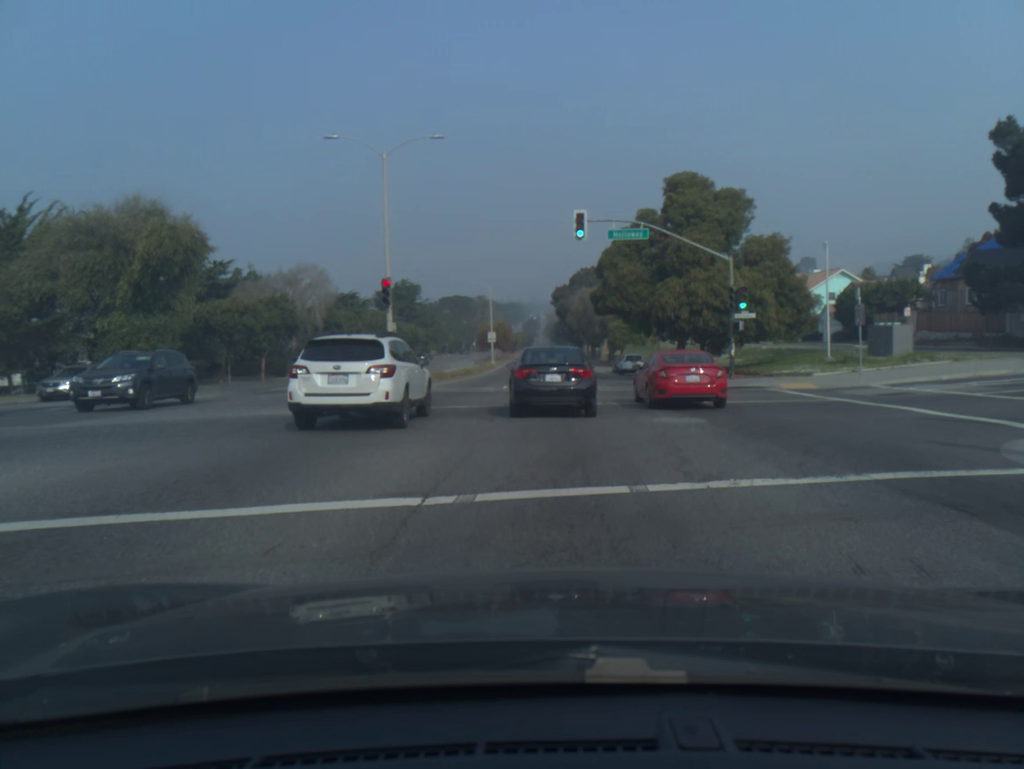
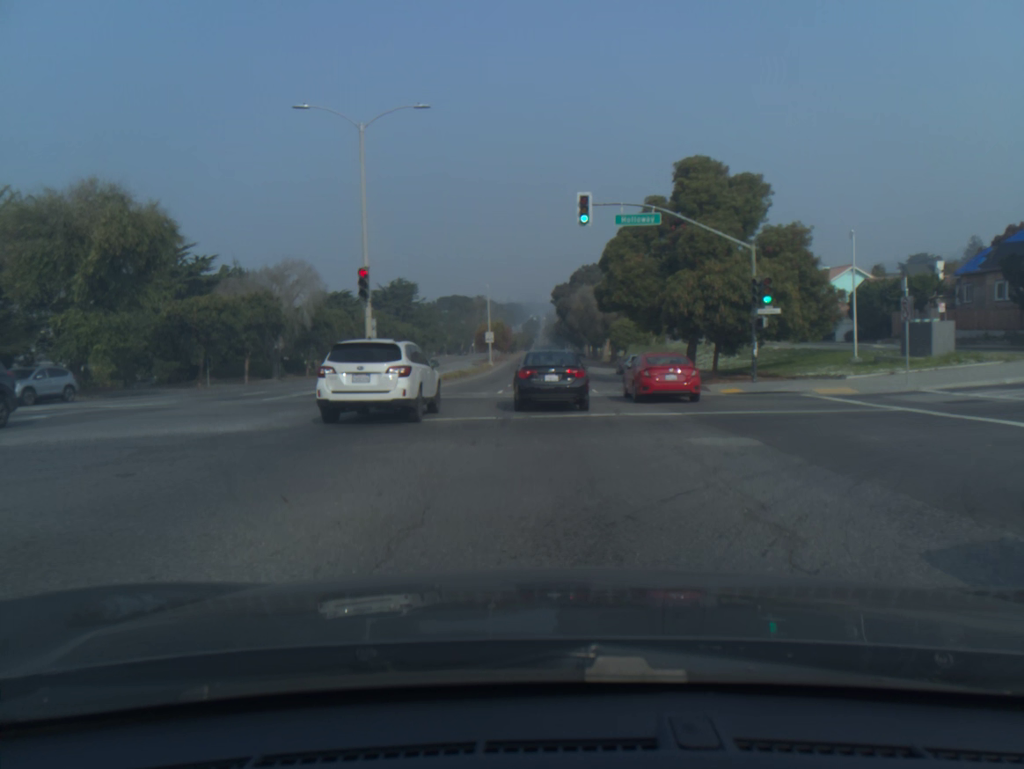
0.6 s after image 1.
(0.0, +3.7) m; 0°
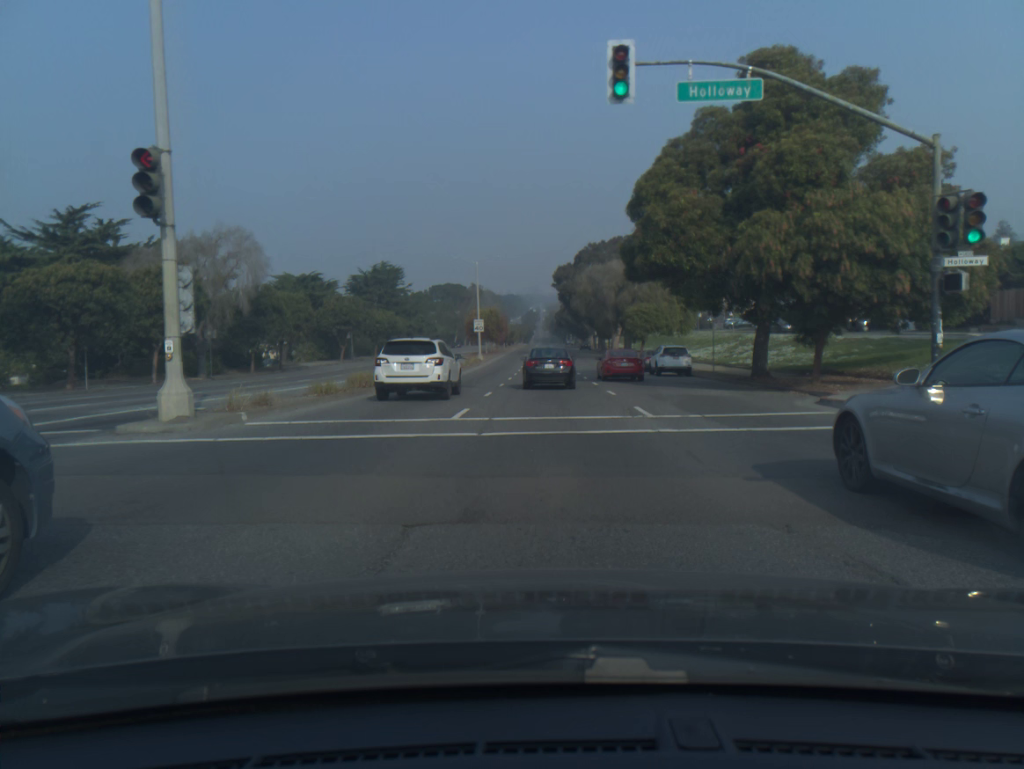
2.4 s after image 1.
(0.0, +14.2) m; 0°
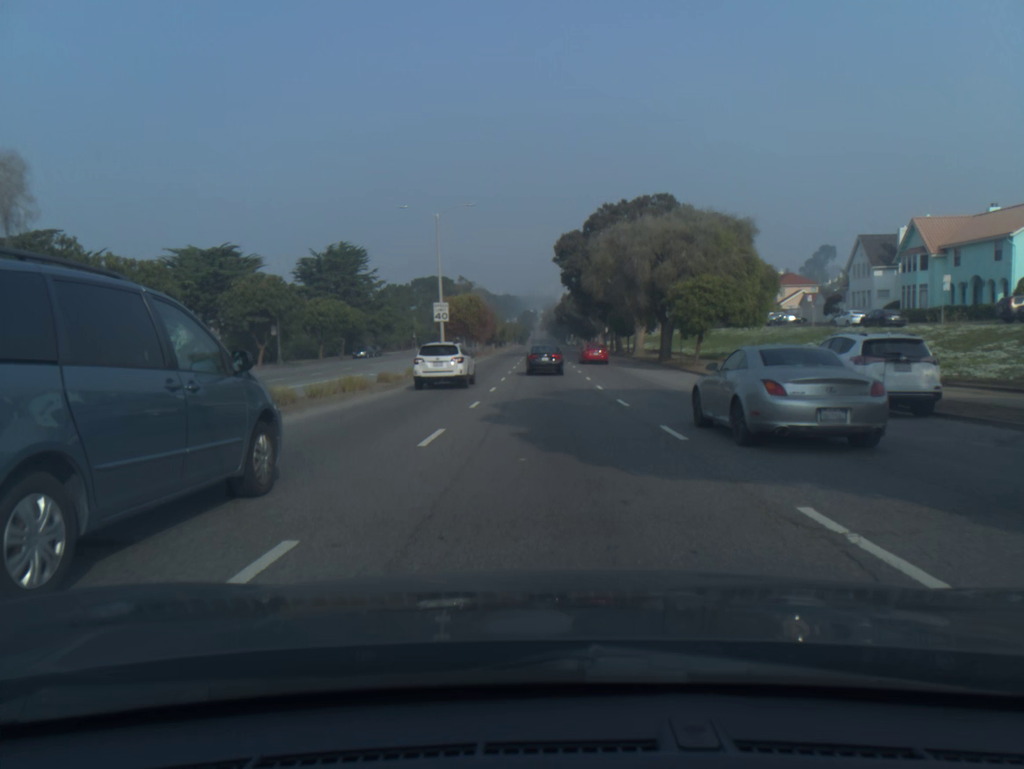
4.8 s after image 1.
(0.0, +25.9) m; 0°
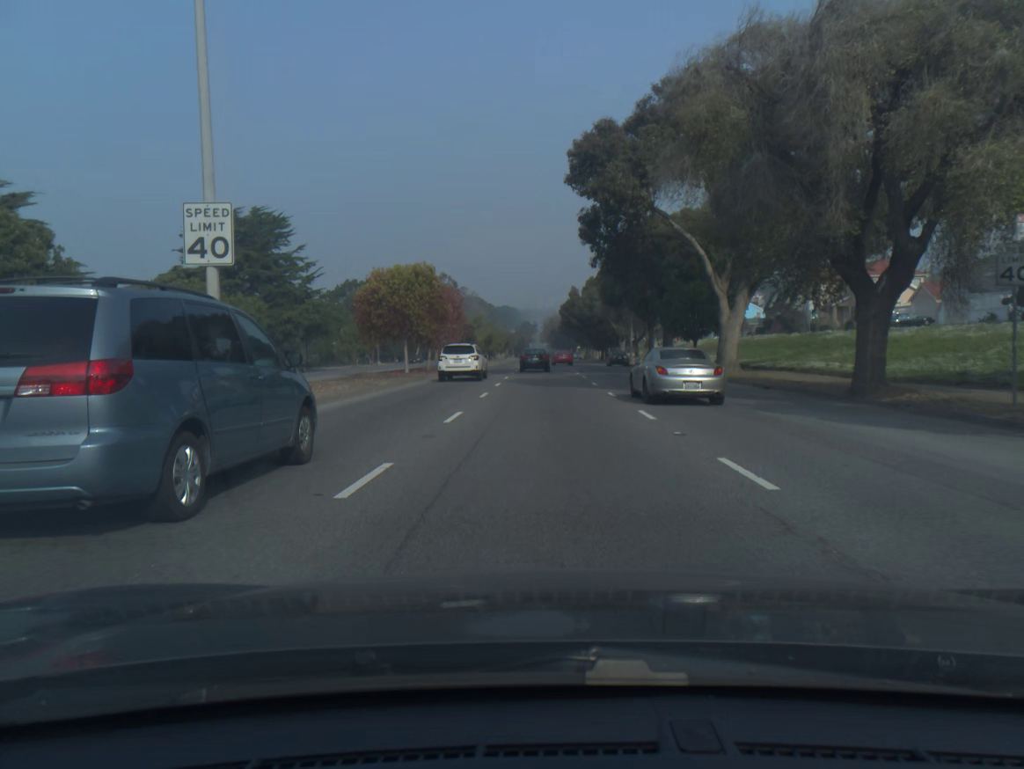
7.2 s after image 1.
(0.0, +33.2) m; 0°
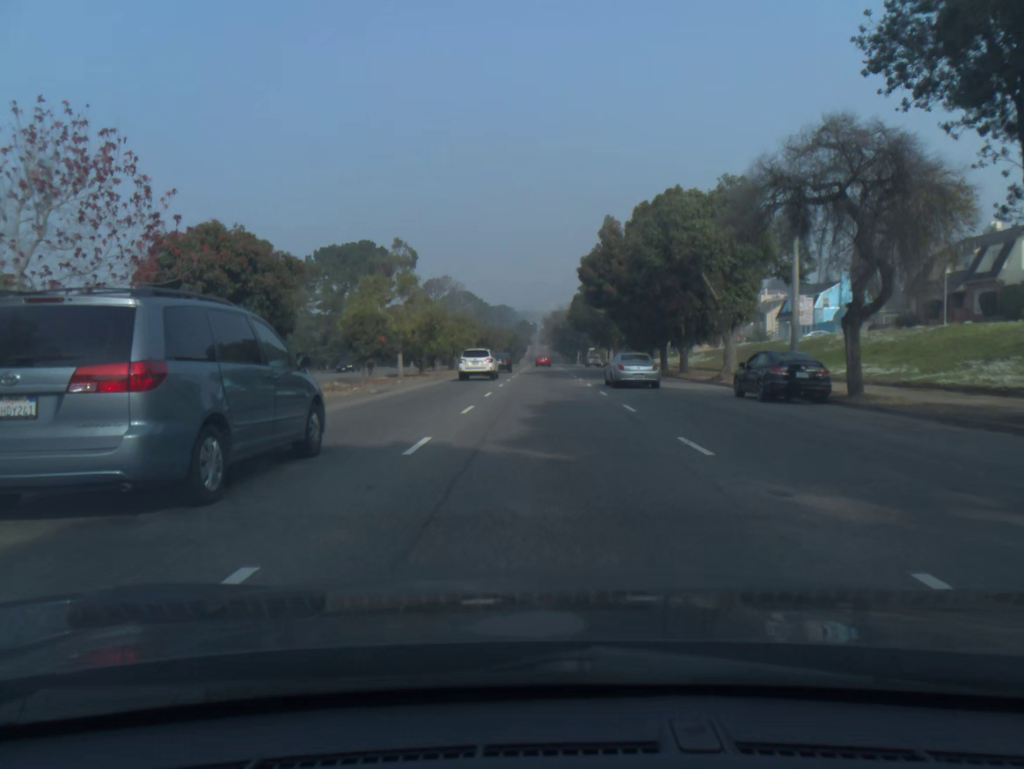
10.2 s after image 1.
(0.0, +48.1) m; 0°
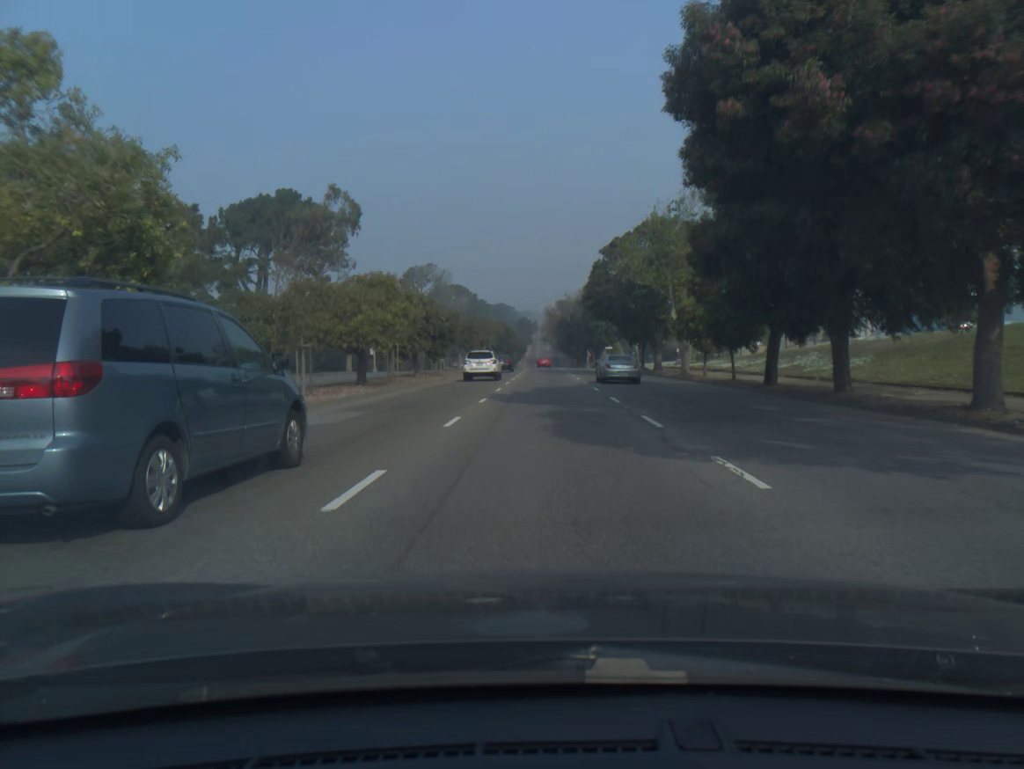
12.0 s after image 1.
(0.0, +32.1) m; 0°
